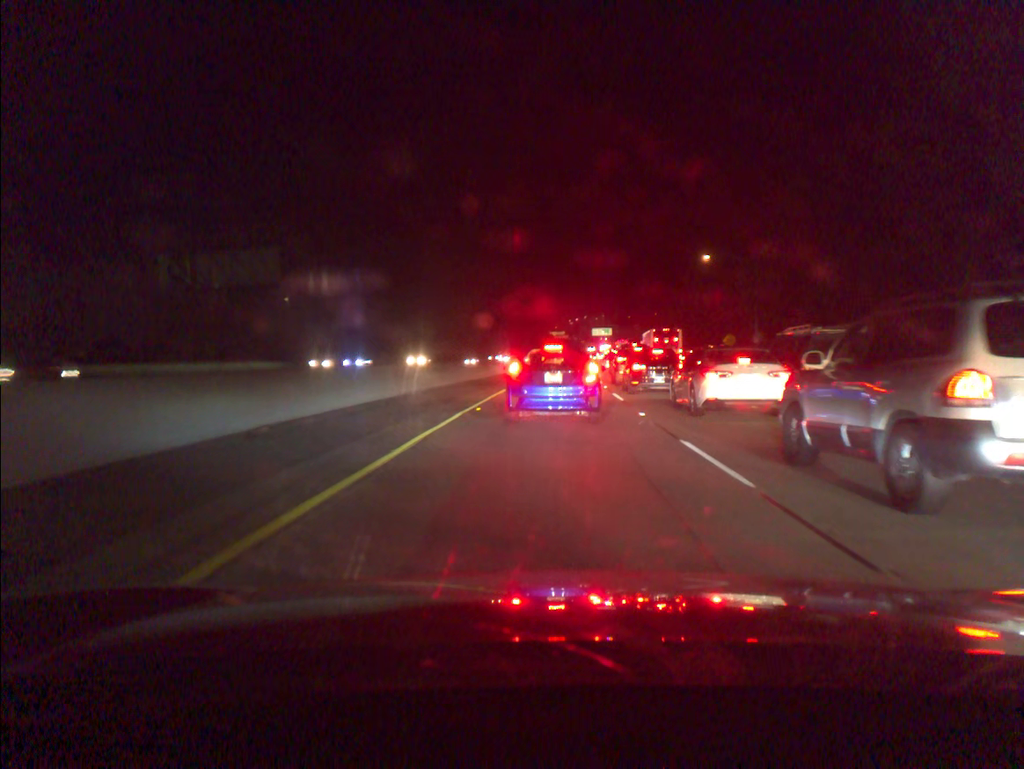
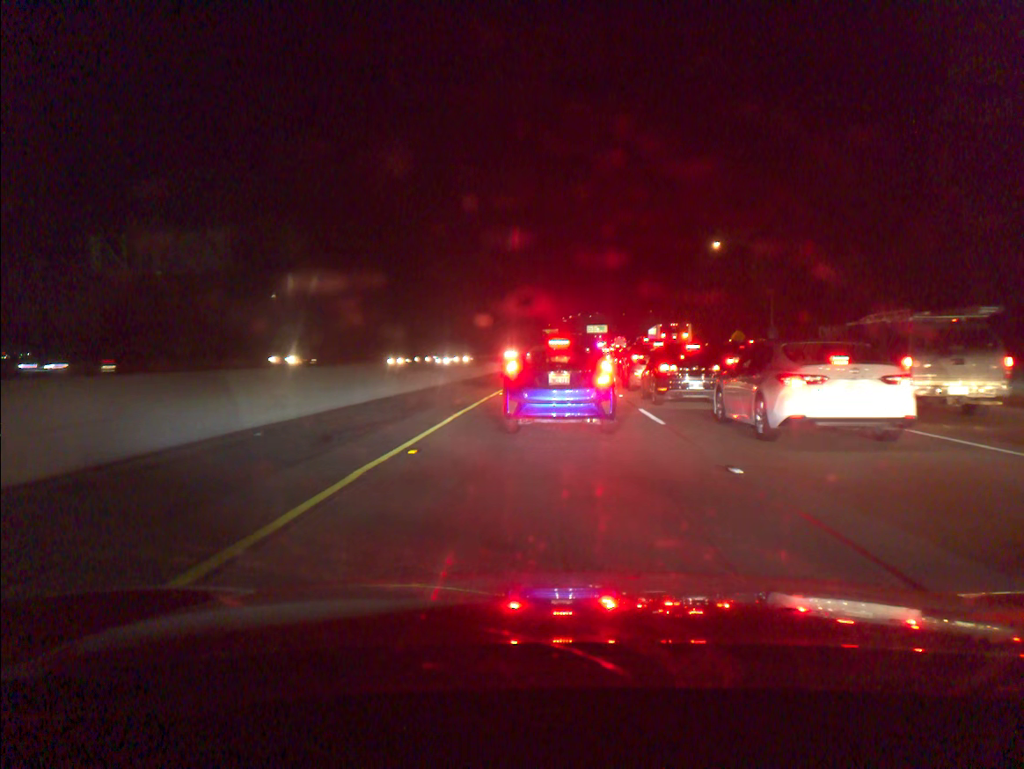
(+0.1, +8.3) m; +1°
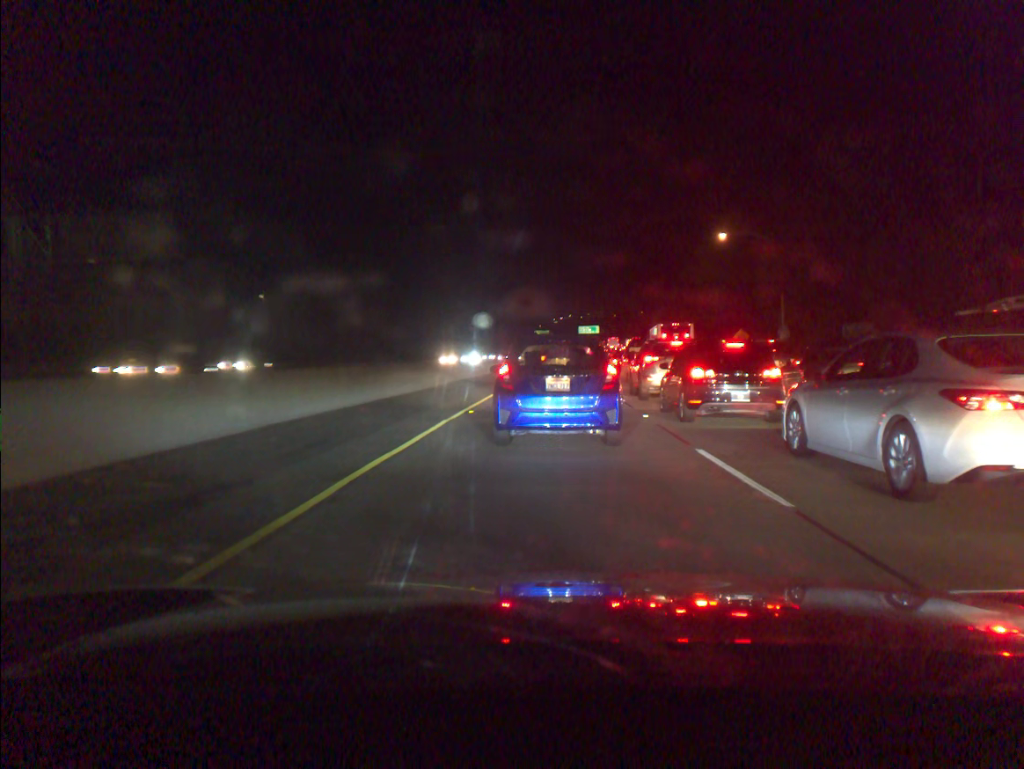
(+0.1, +7.5) m; +1°
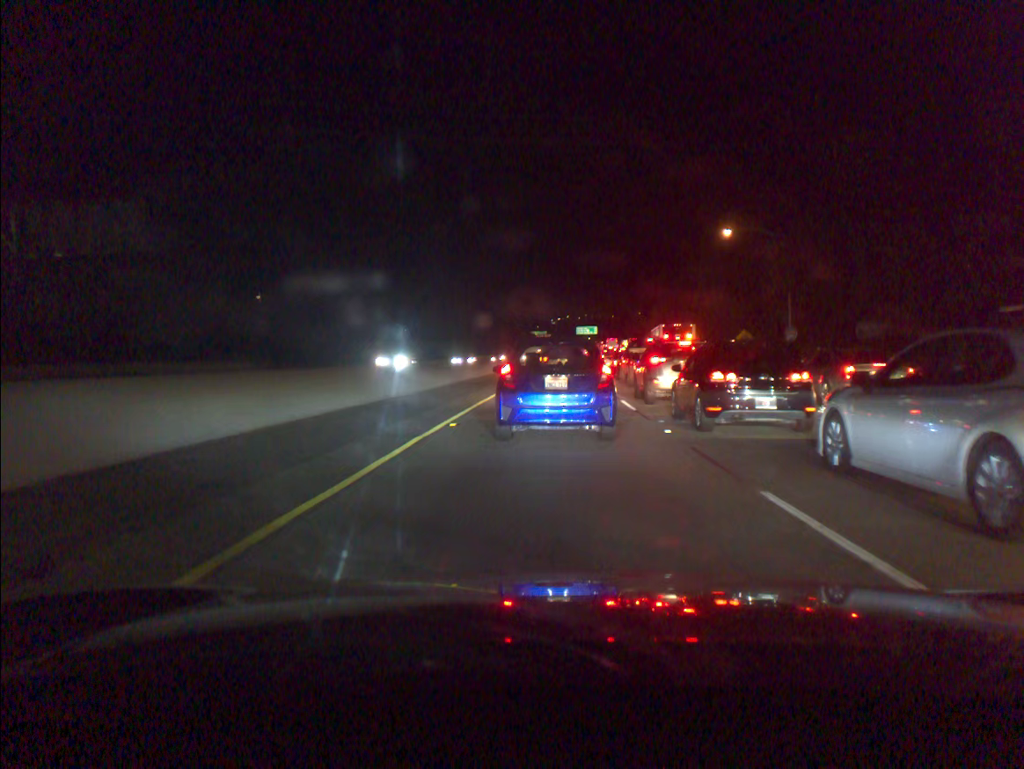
(0.0, +3.0) m; +1°
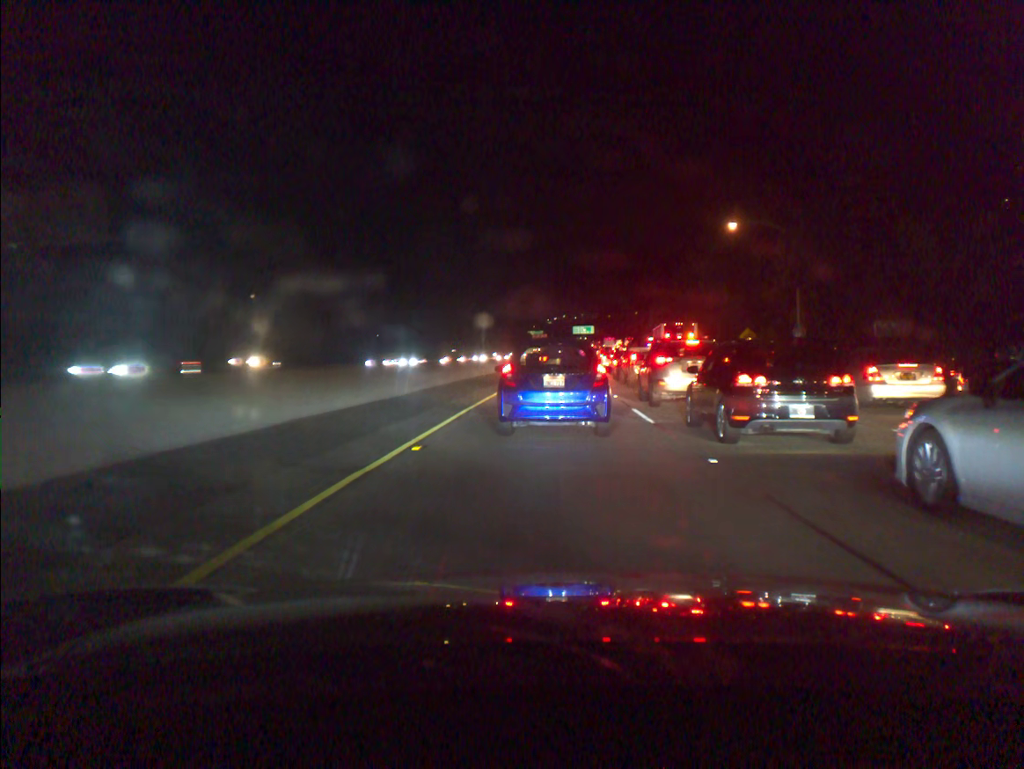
(0.0, +3.5) m; 0°
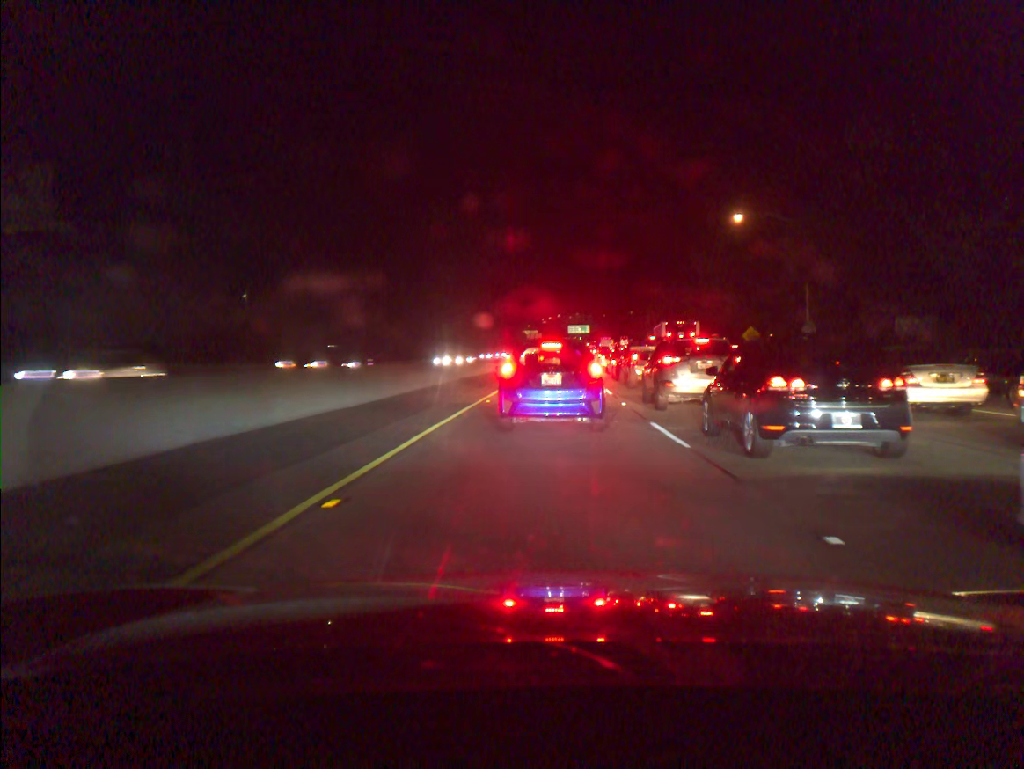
(0.0, +3.8) m; +1°
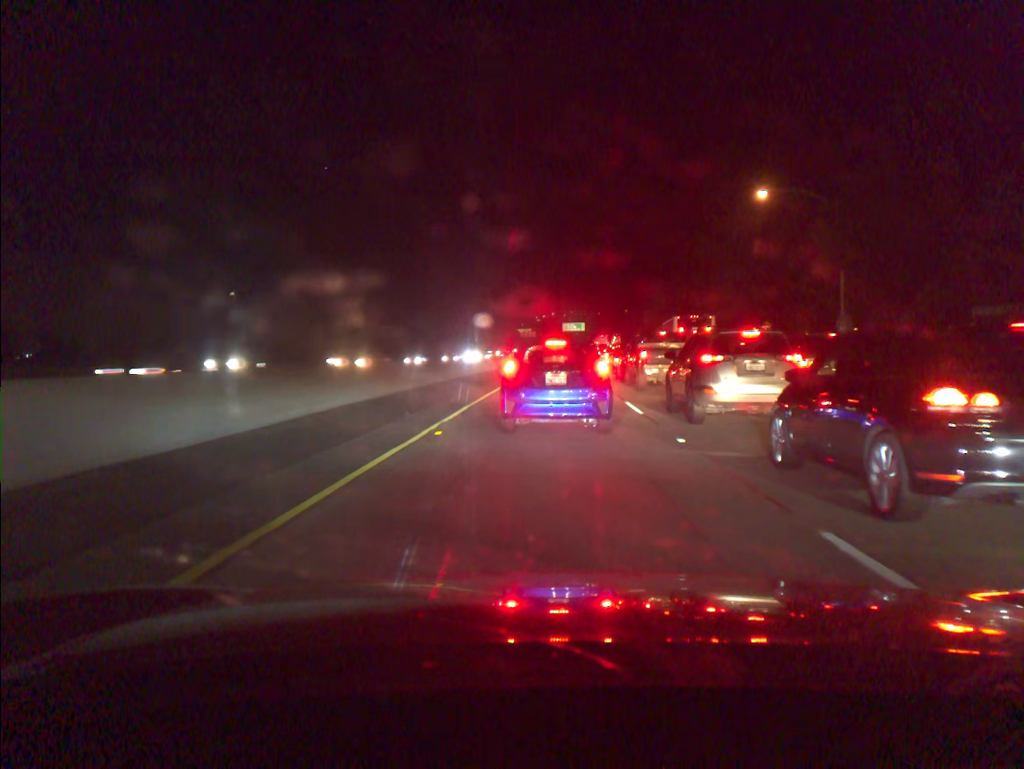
(0.0, +8.9) m; 0°
